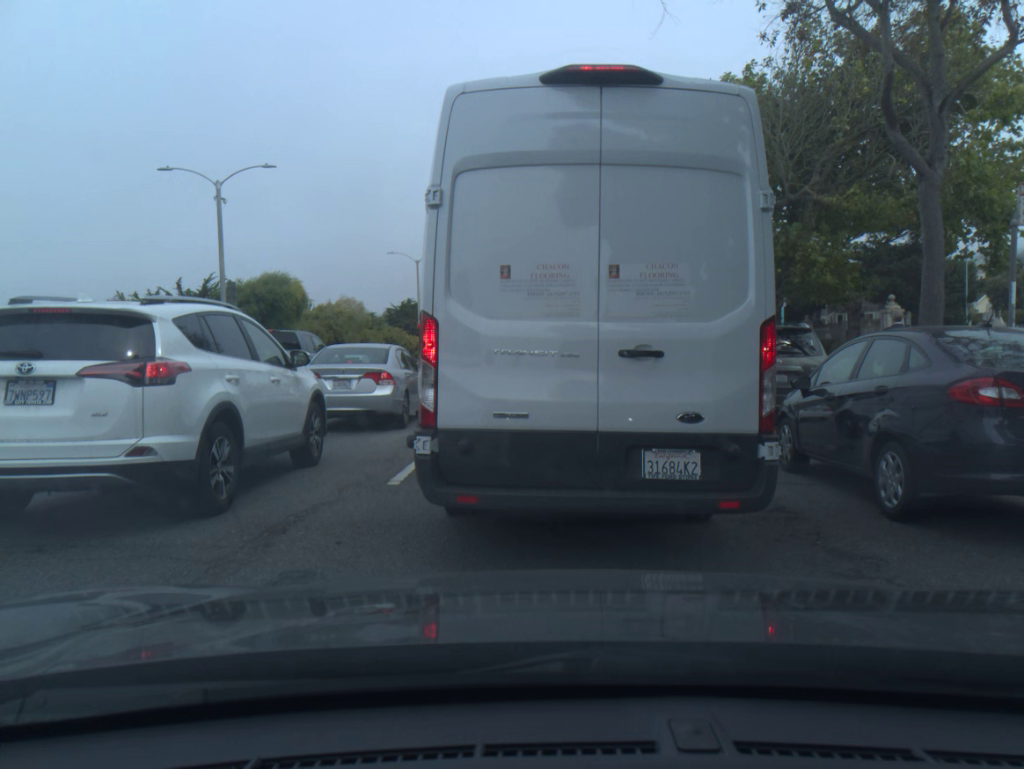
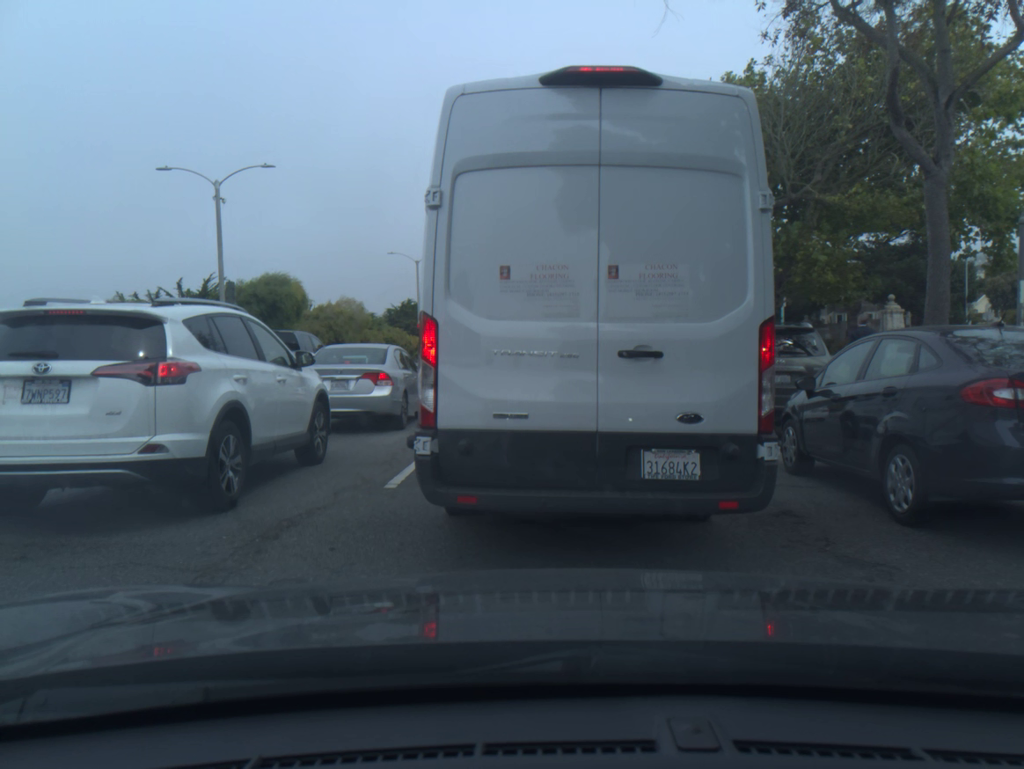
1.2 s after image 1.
(0.0, +0.1) m; 0°
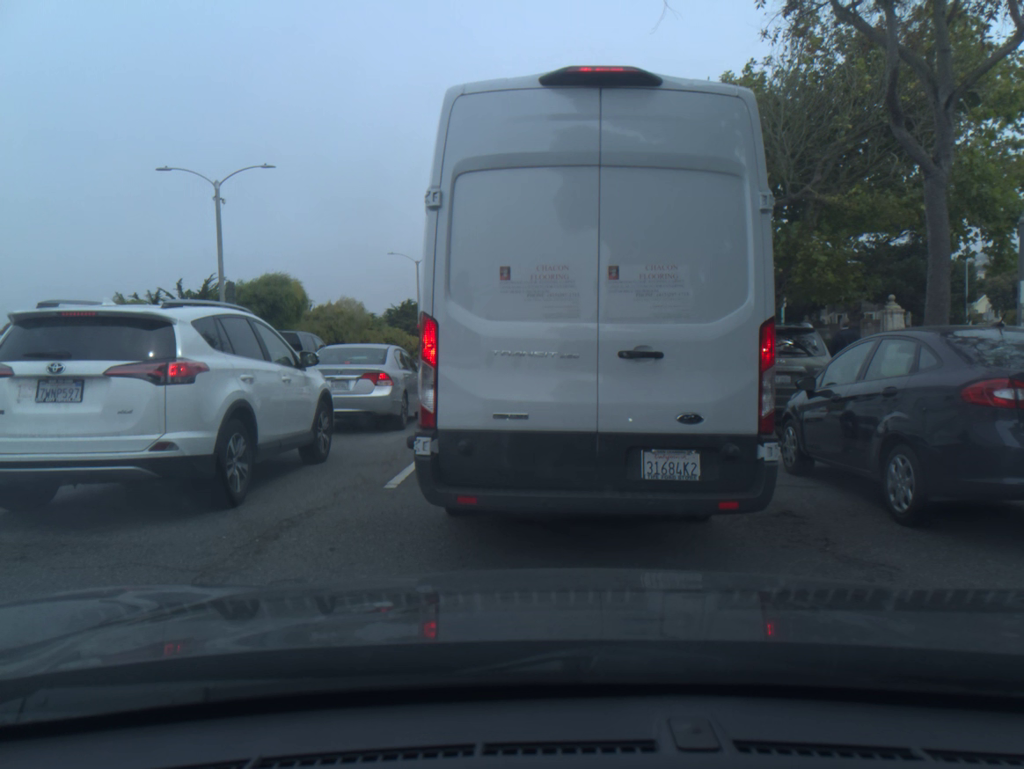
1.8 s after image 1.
(0.0, 0.0) m; 0°
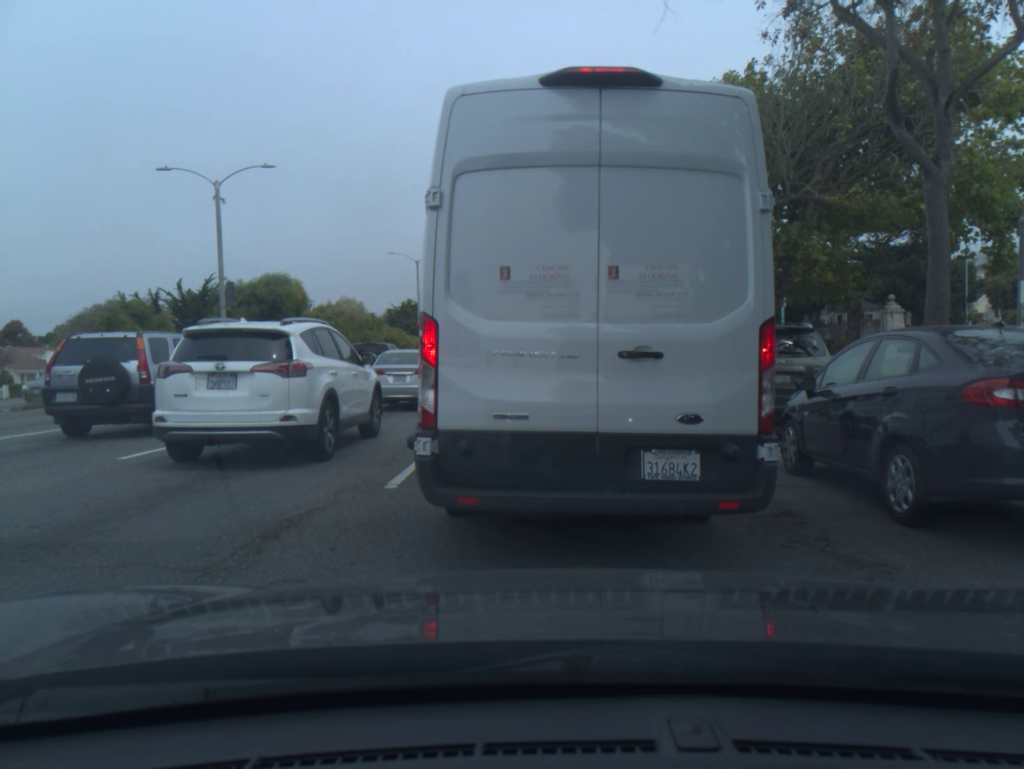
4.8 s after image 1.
(0.0, -0.1) m; 0°
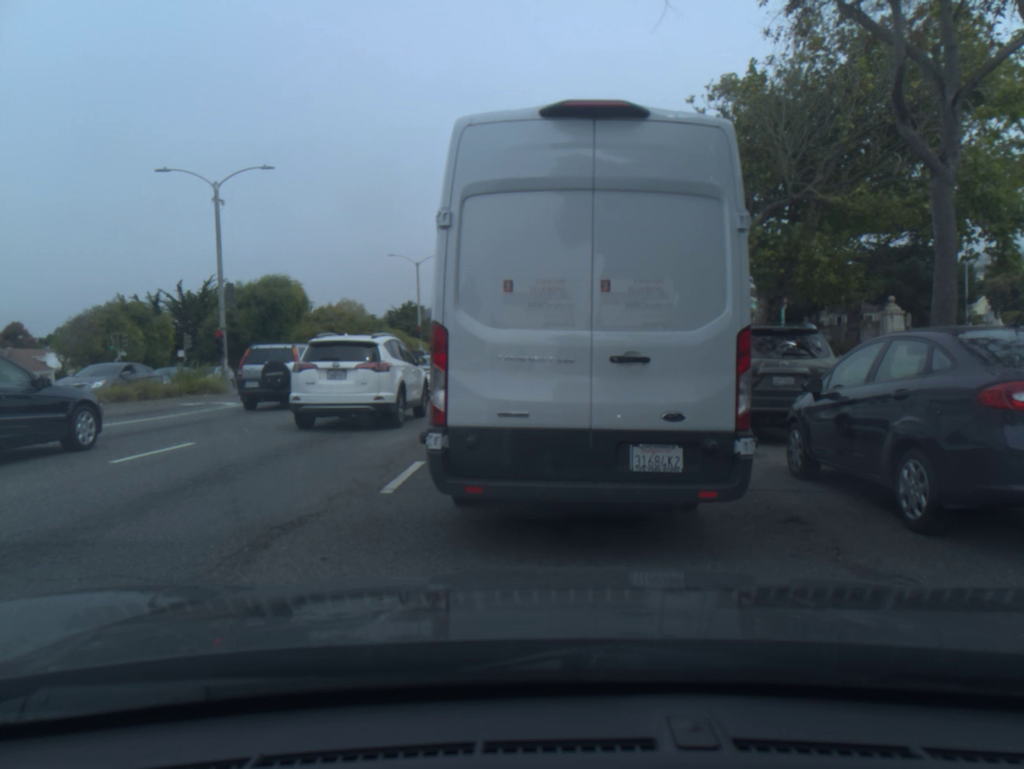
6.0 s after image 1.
(0.0, +0.1) m; 0°
